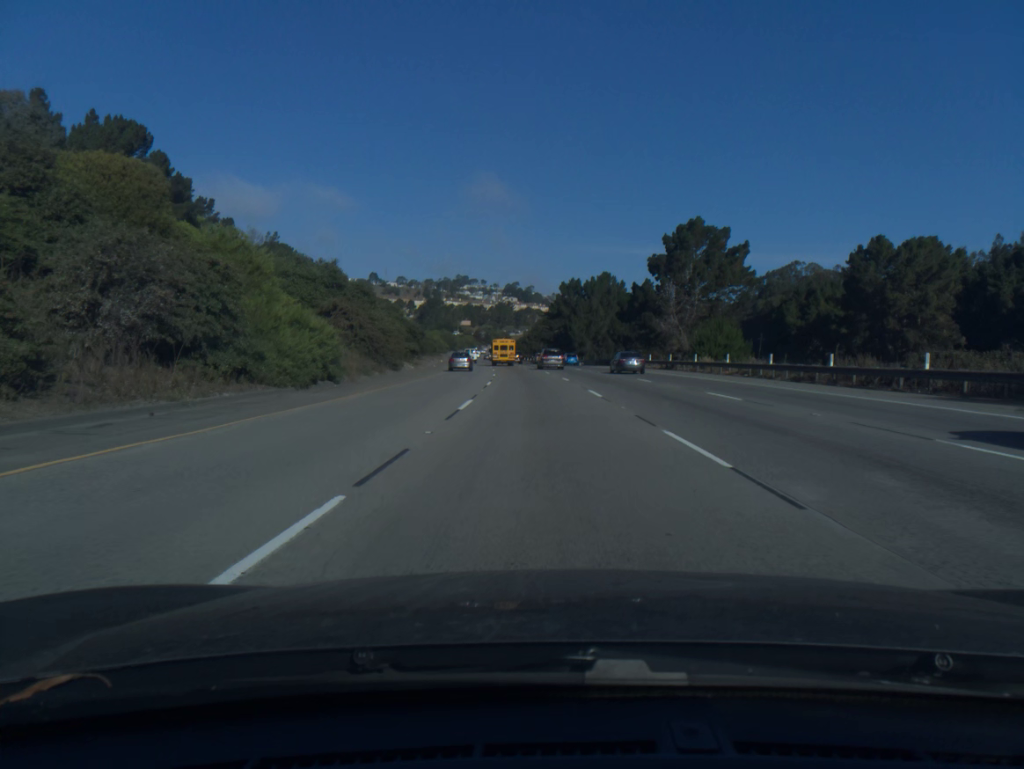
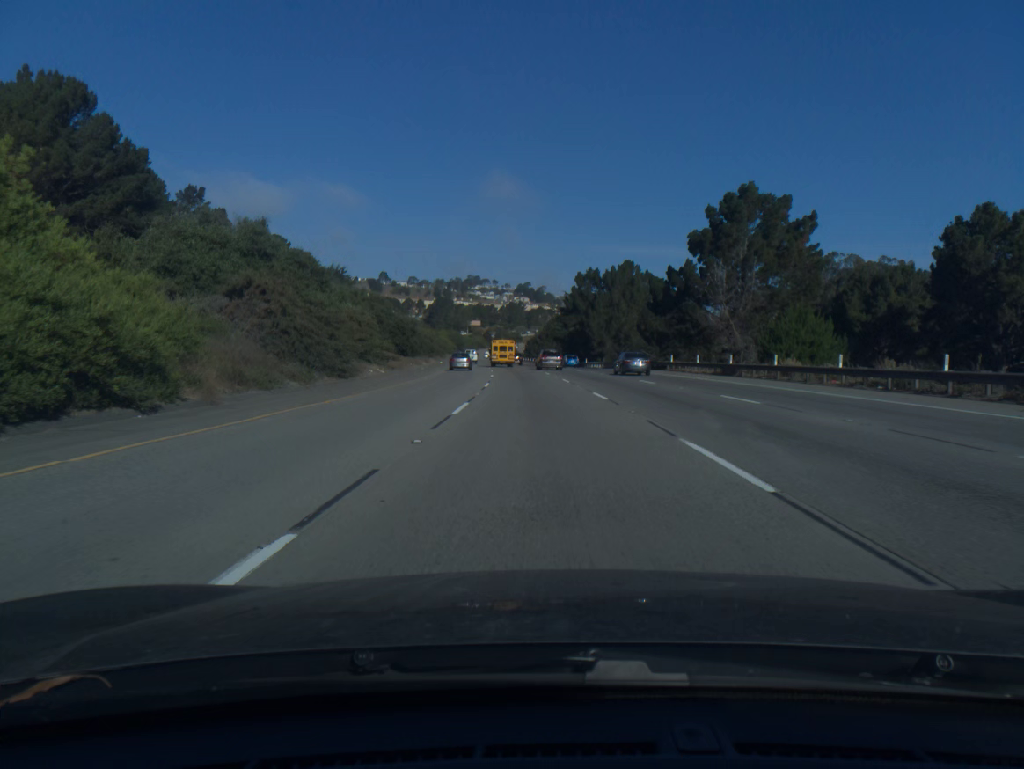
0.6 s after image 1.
(-0.1, +16.1) m; -1°
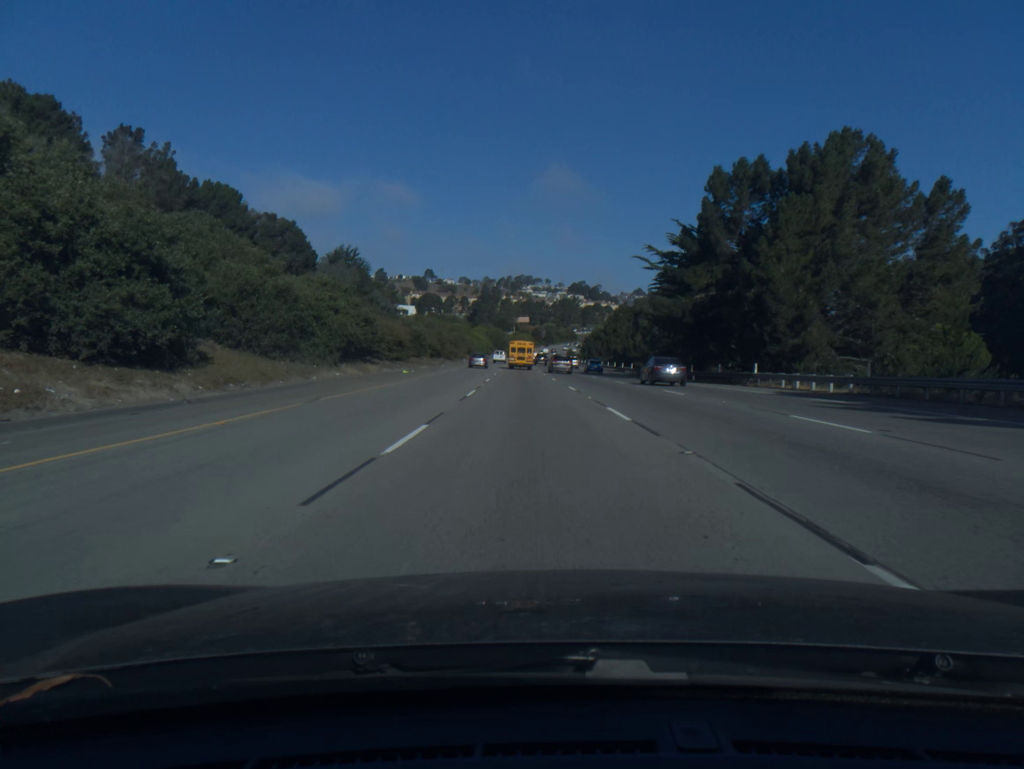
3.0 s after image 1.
(-2.1, +64.9) m; -4°
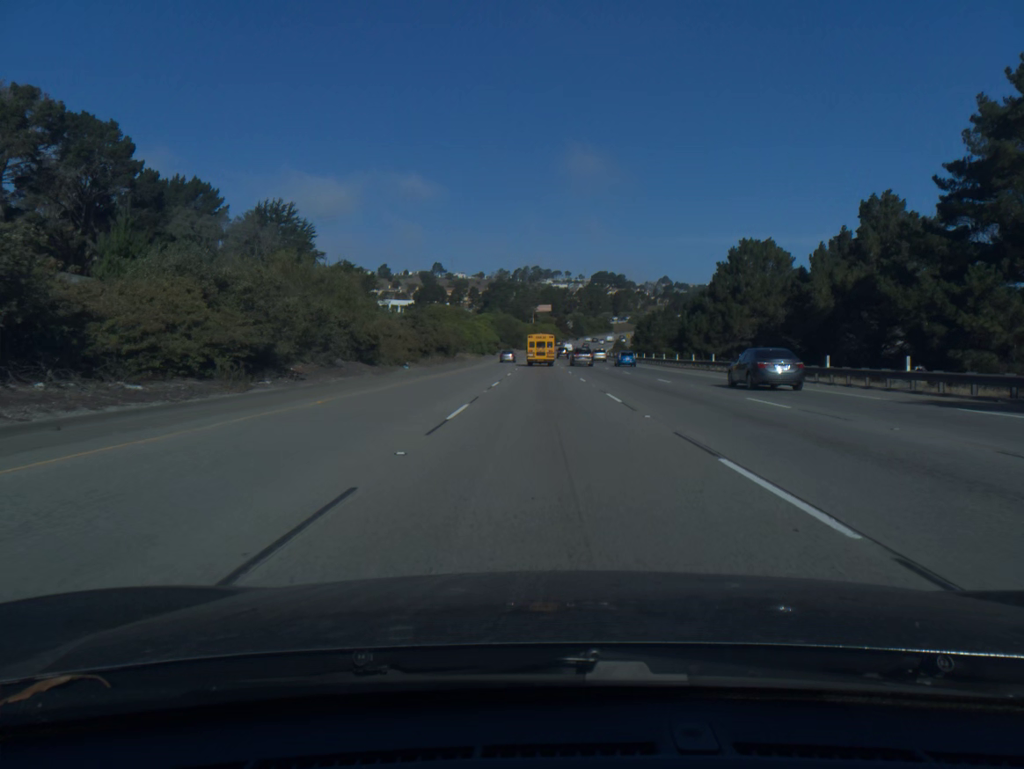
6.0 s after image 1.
(-2.3, +82.8) m; -2°
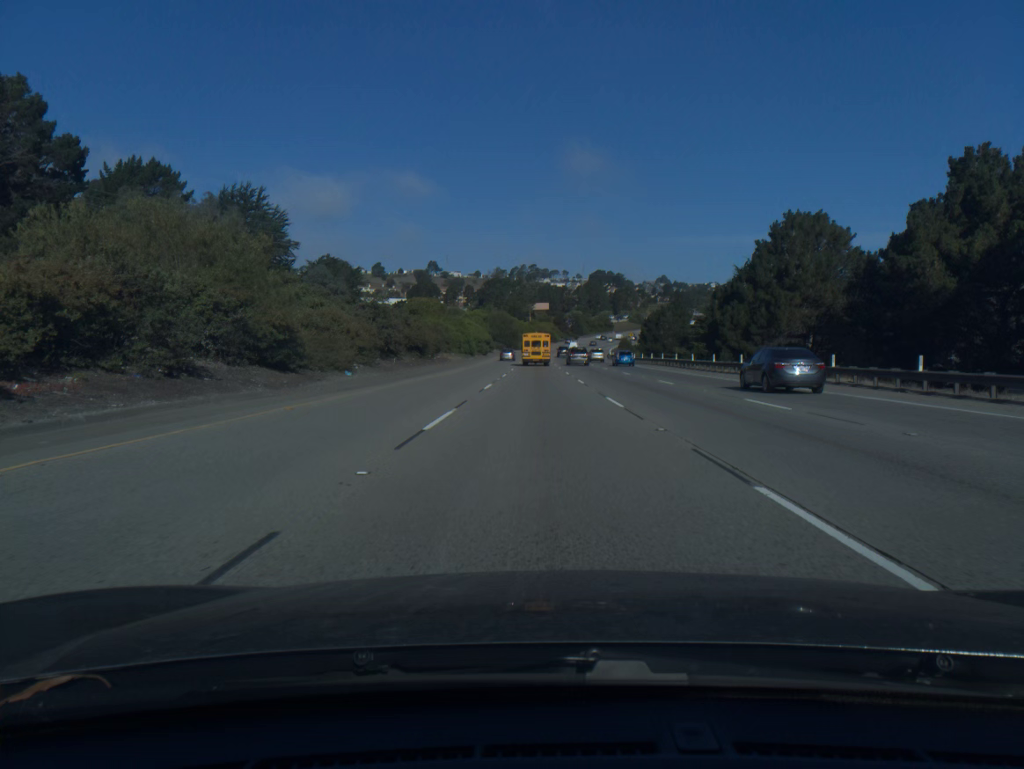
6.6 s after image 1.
(0.0, +16.5) m; 0°
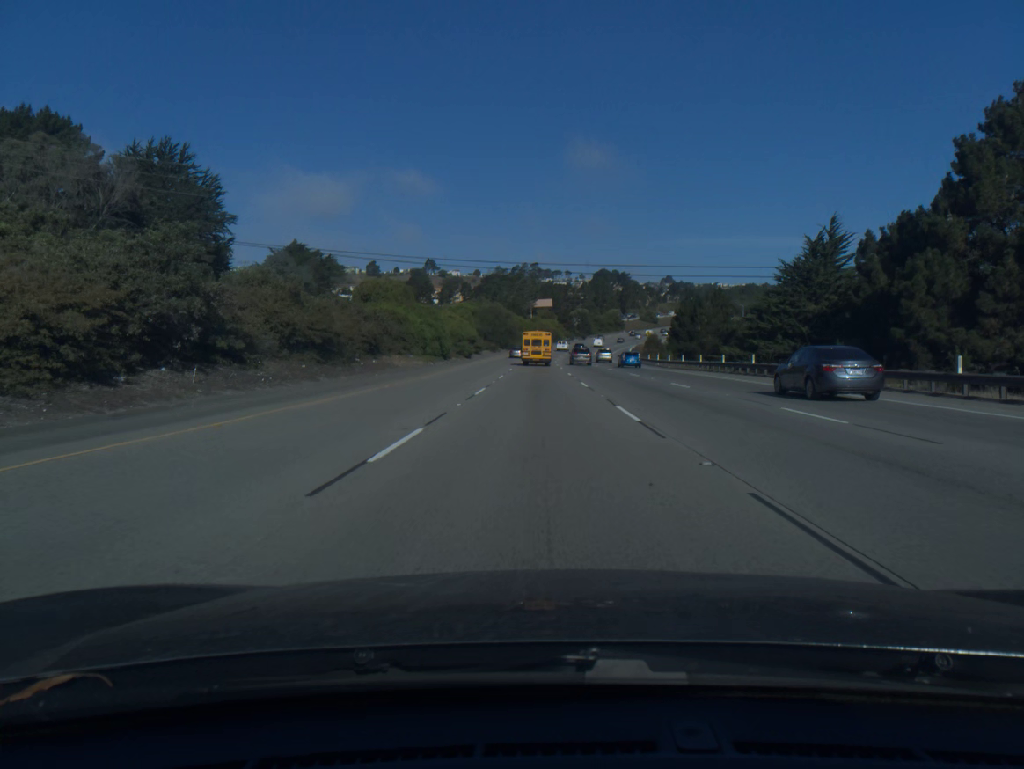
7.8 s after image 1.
(0.0, +32.8) m; 0°
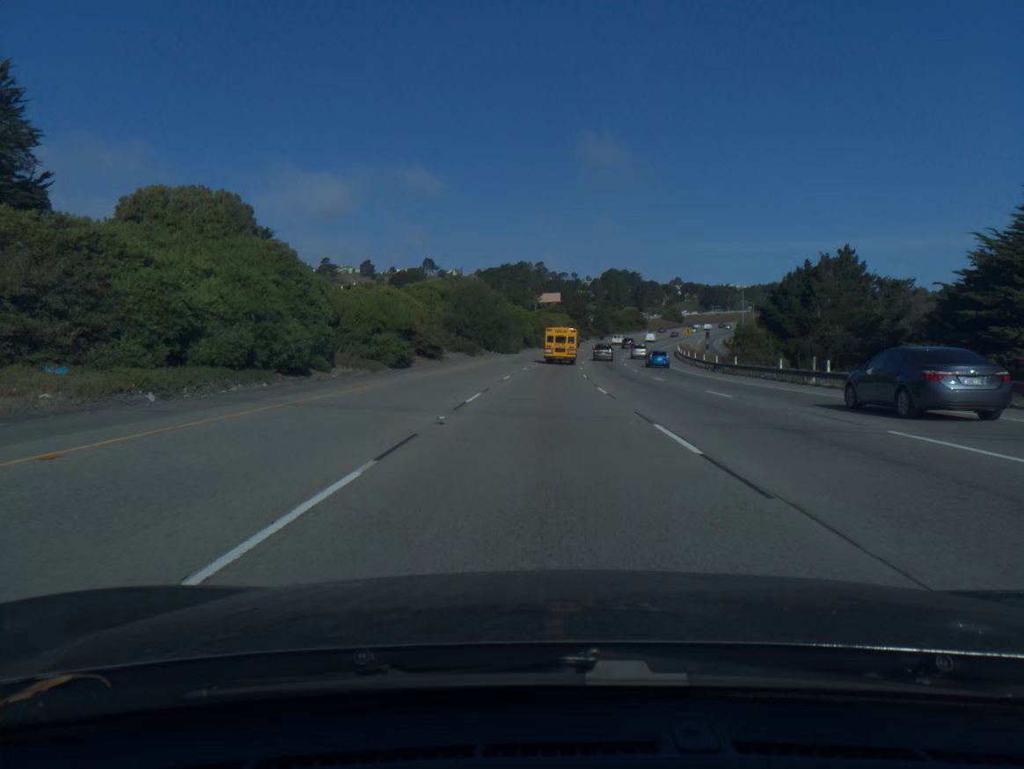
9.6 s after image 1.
(-0.2, +48.6) m; 0°
